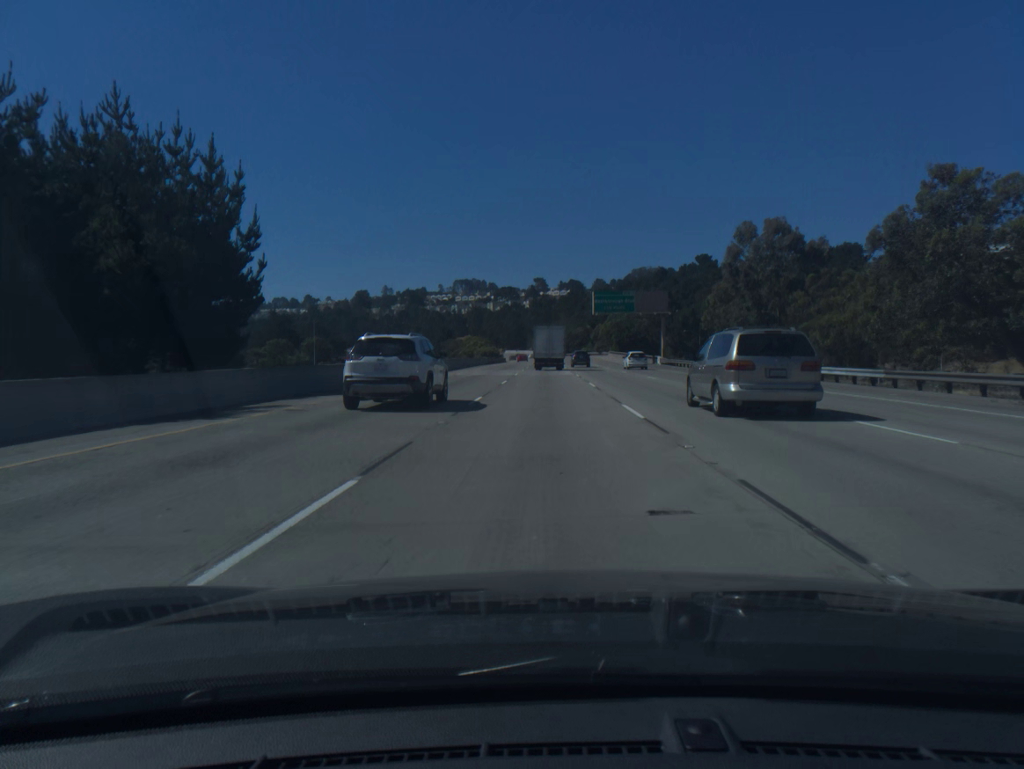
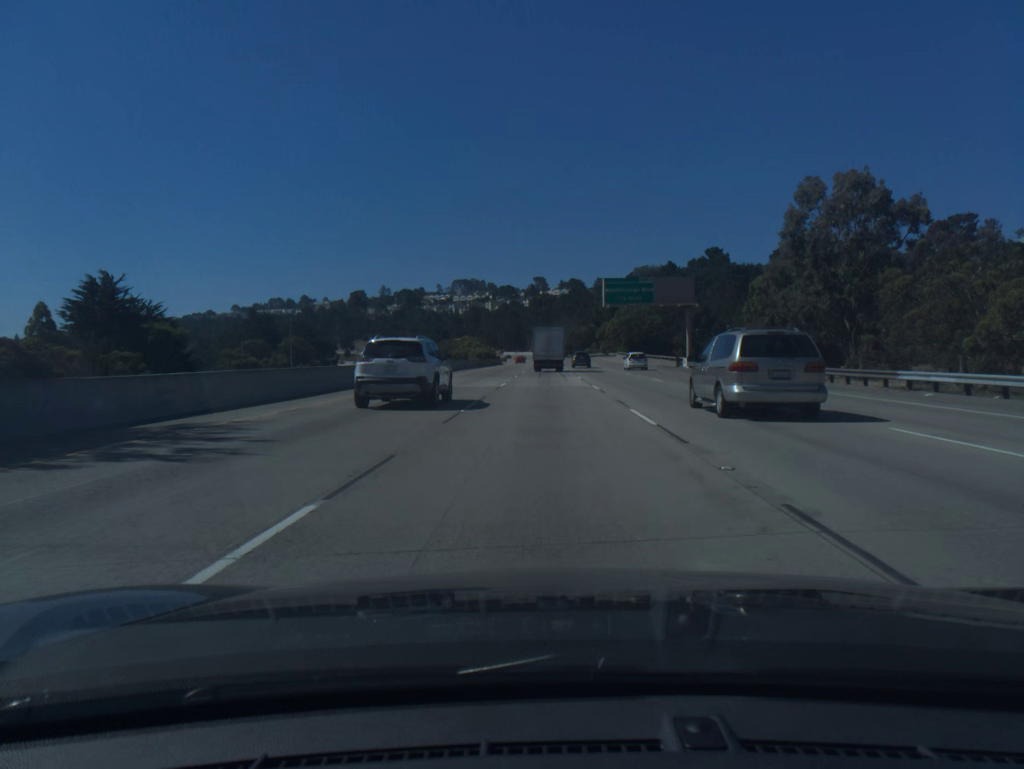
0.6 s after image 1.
(0.0, +16.1) m; 0°
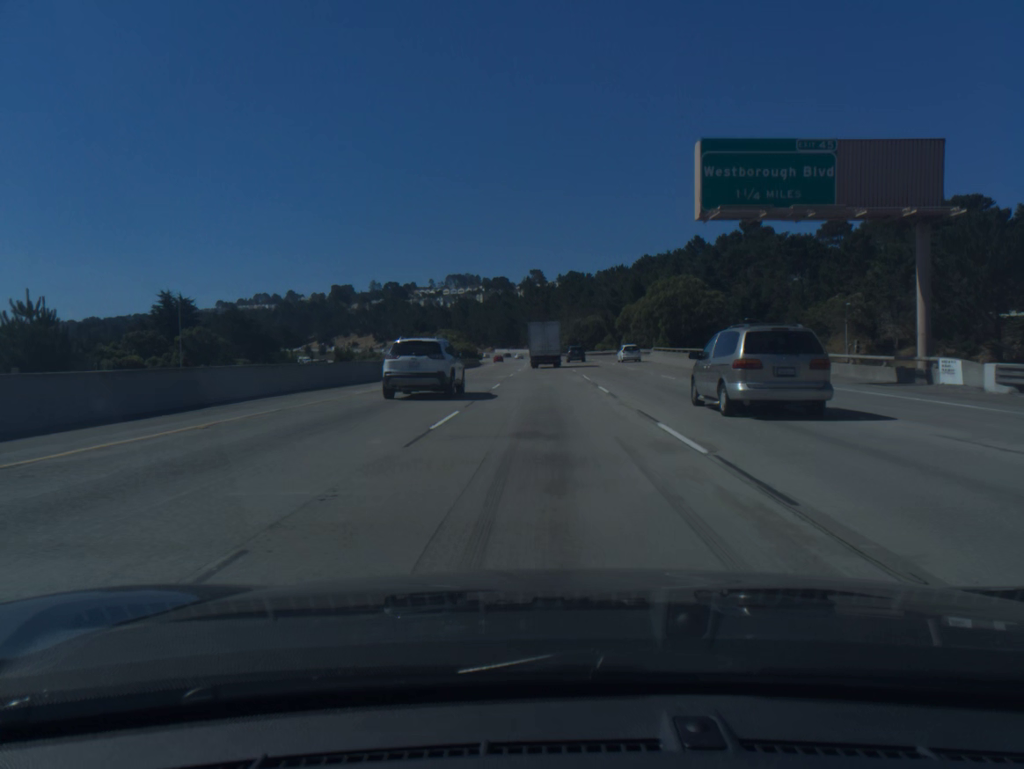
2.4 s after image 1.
(0.0, +48.2) m; 0°
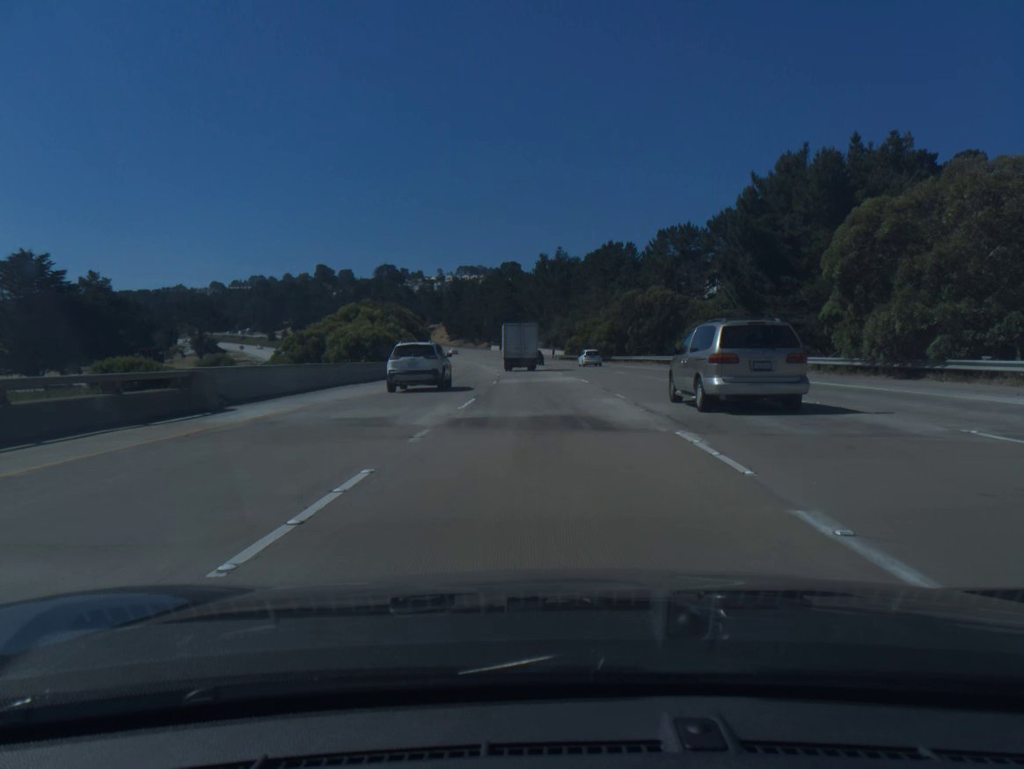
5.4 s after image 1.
(-0.3, +79.2) m; -1°
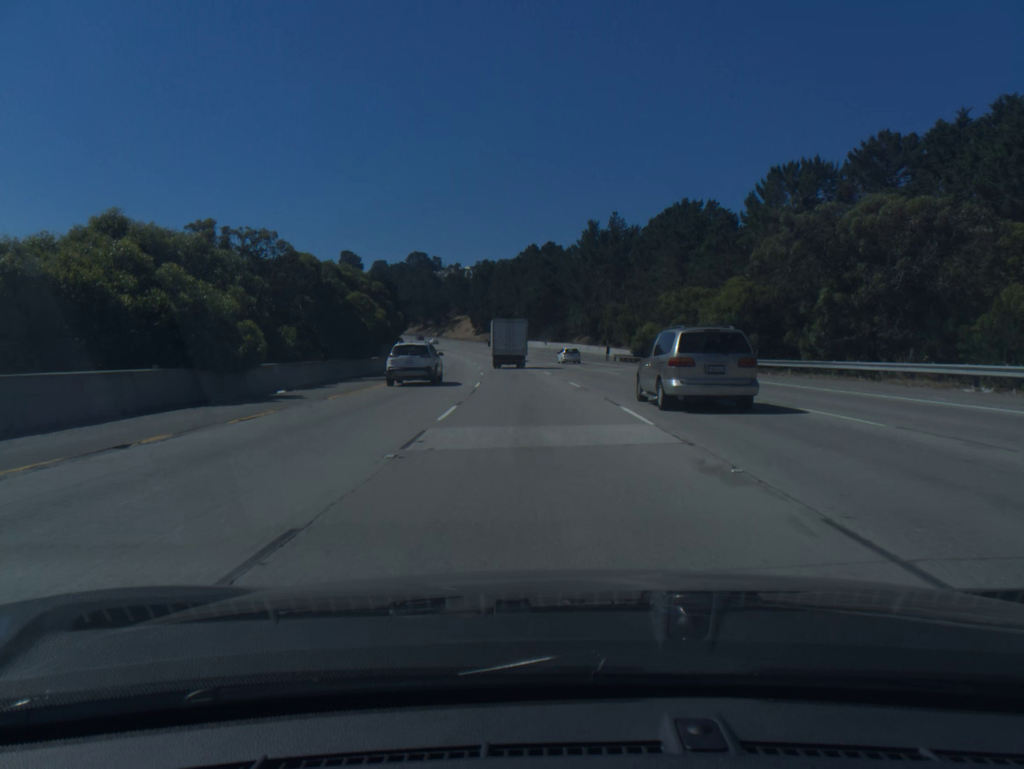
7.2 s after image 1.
(-1.0, +46.9) m; -3°
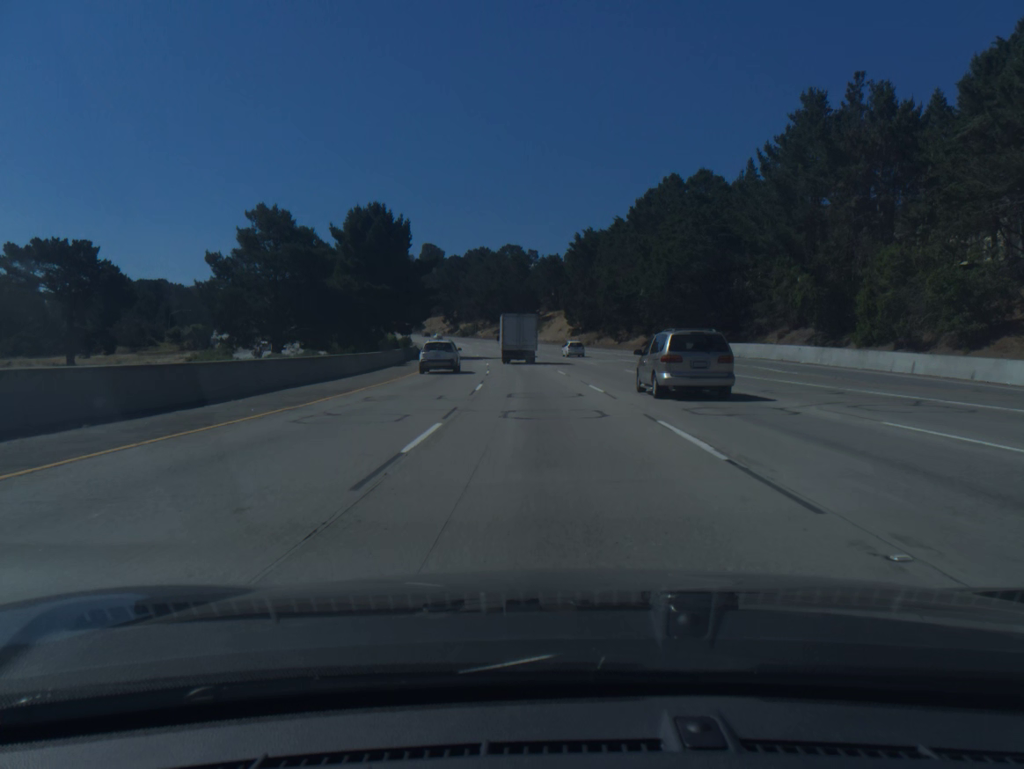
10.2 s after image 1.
(-5.2, +77.3) m; -8°
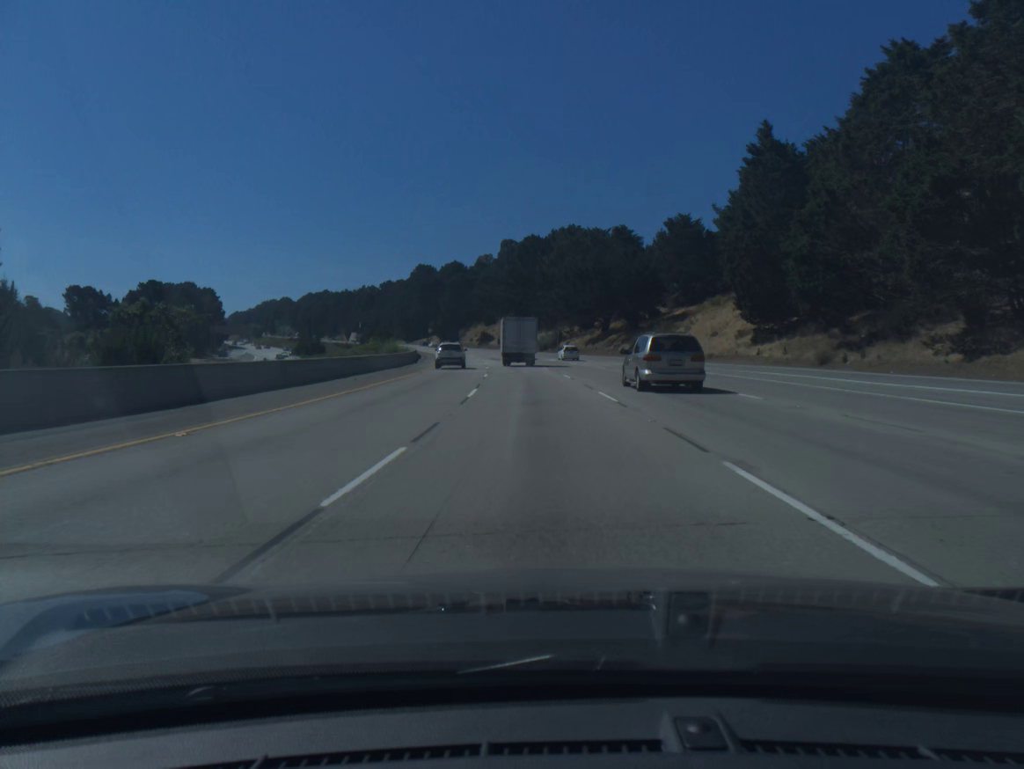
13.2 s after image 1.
(-4.3, +76.3) m; -7°
